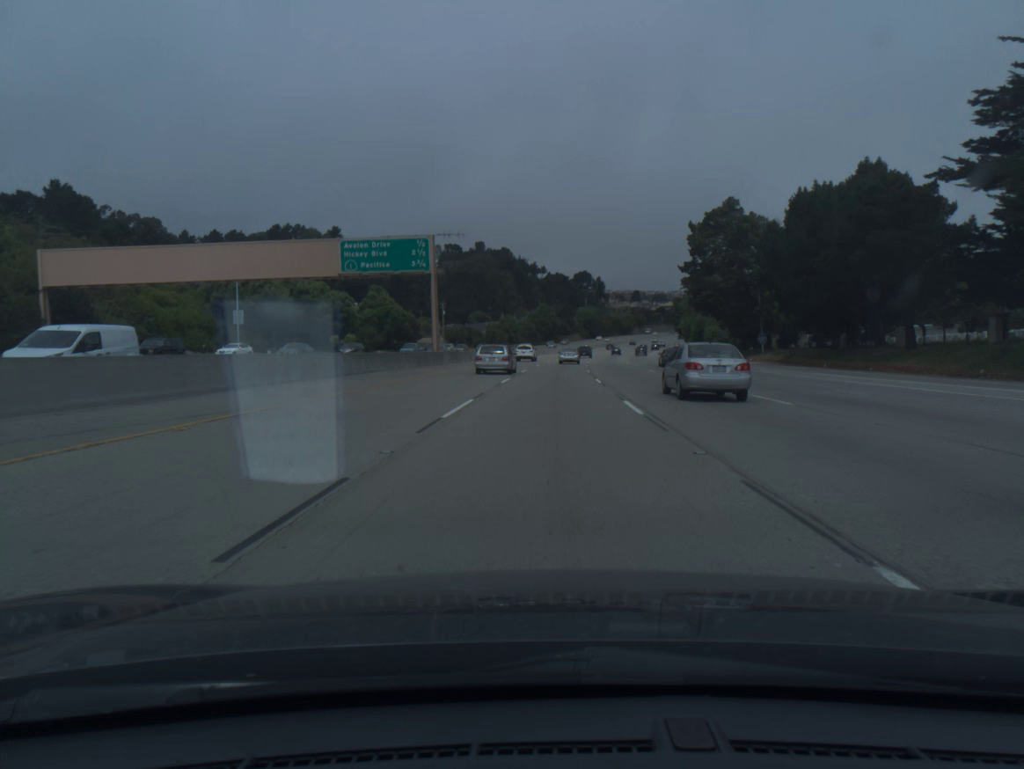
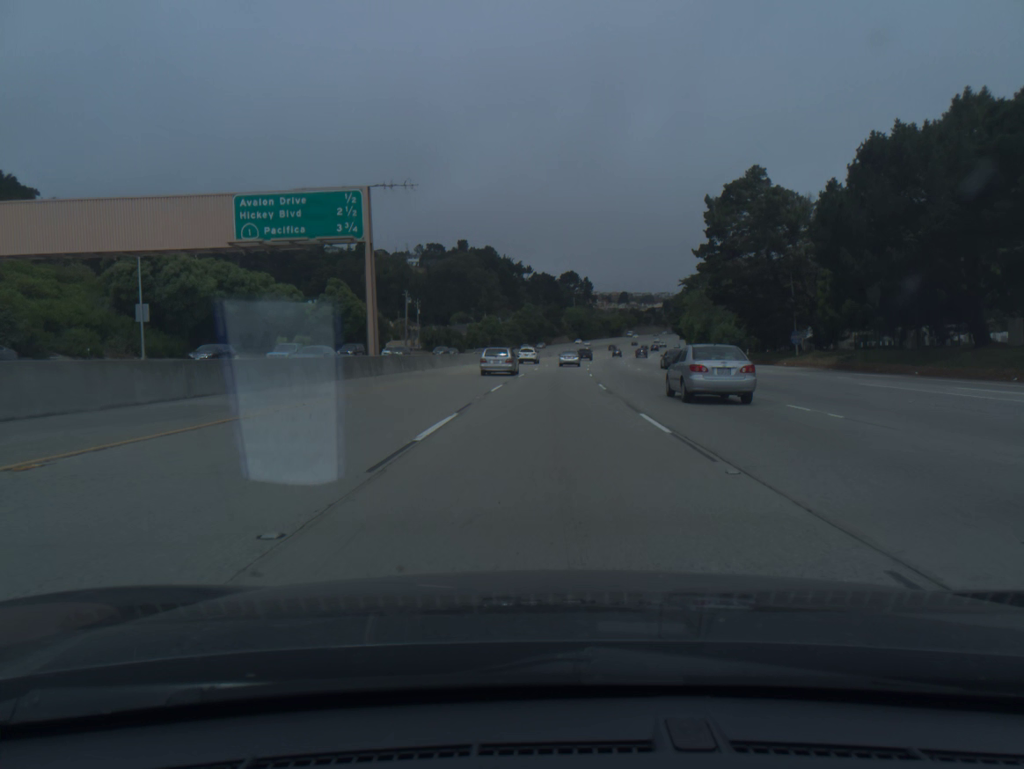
(+0.1, +17.9) m; +1°
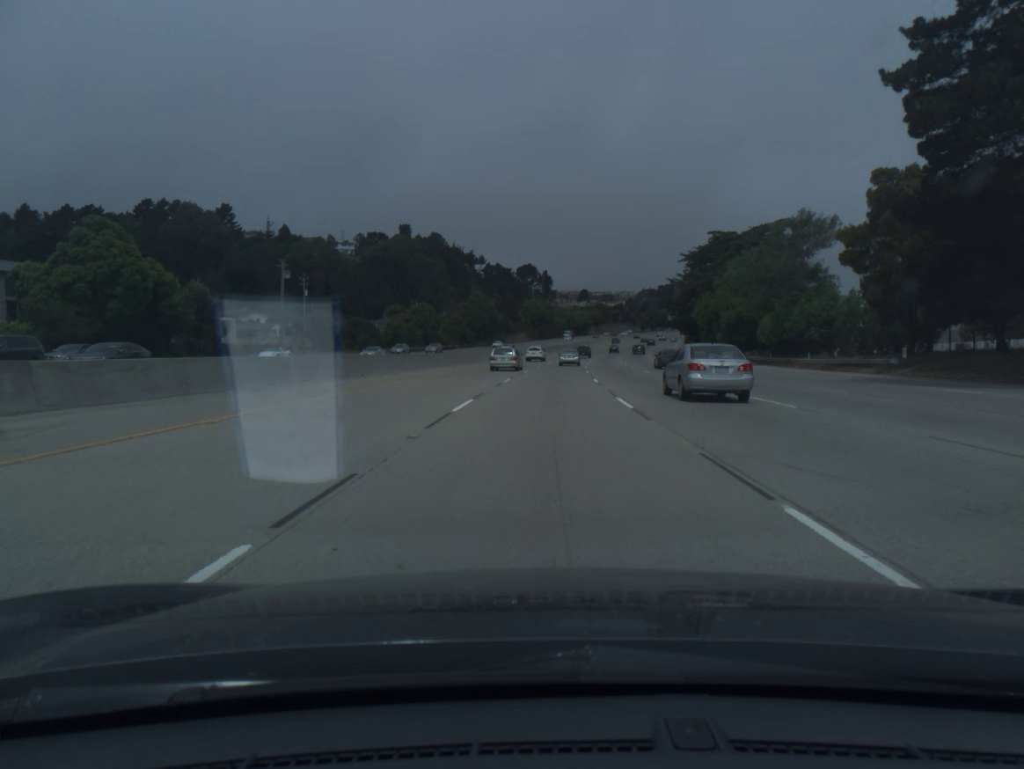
(+1.4, +53.5) m; +3°
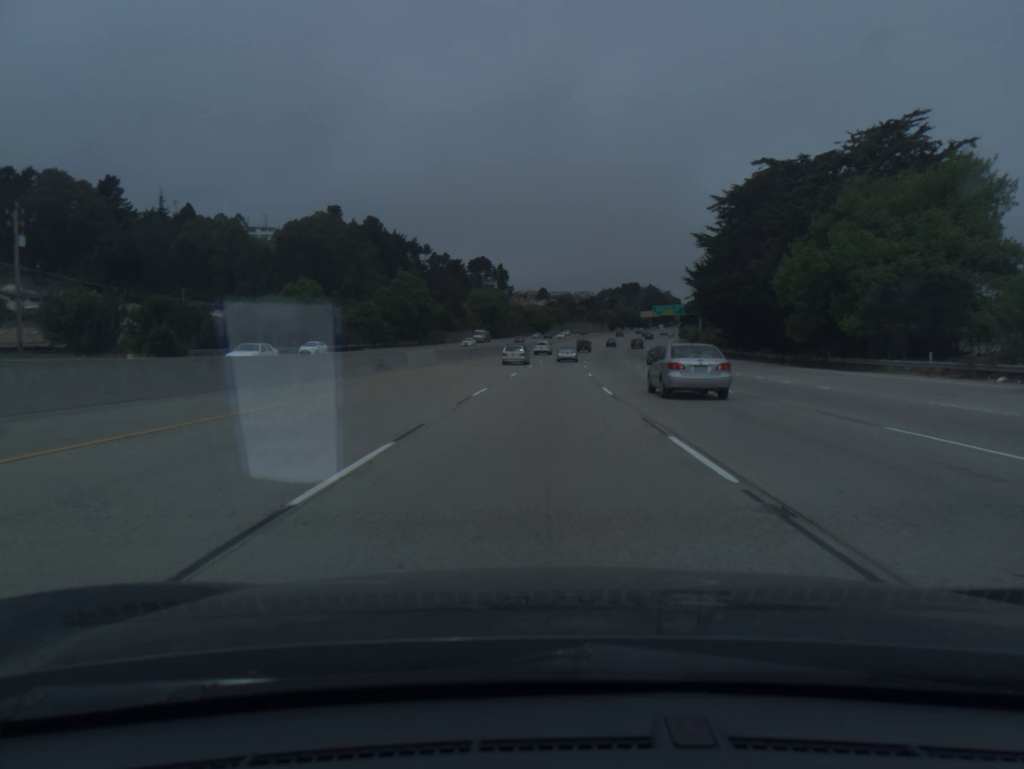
(+1.5, +53.3) m; +3°
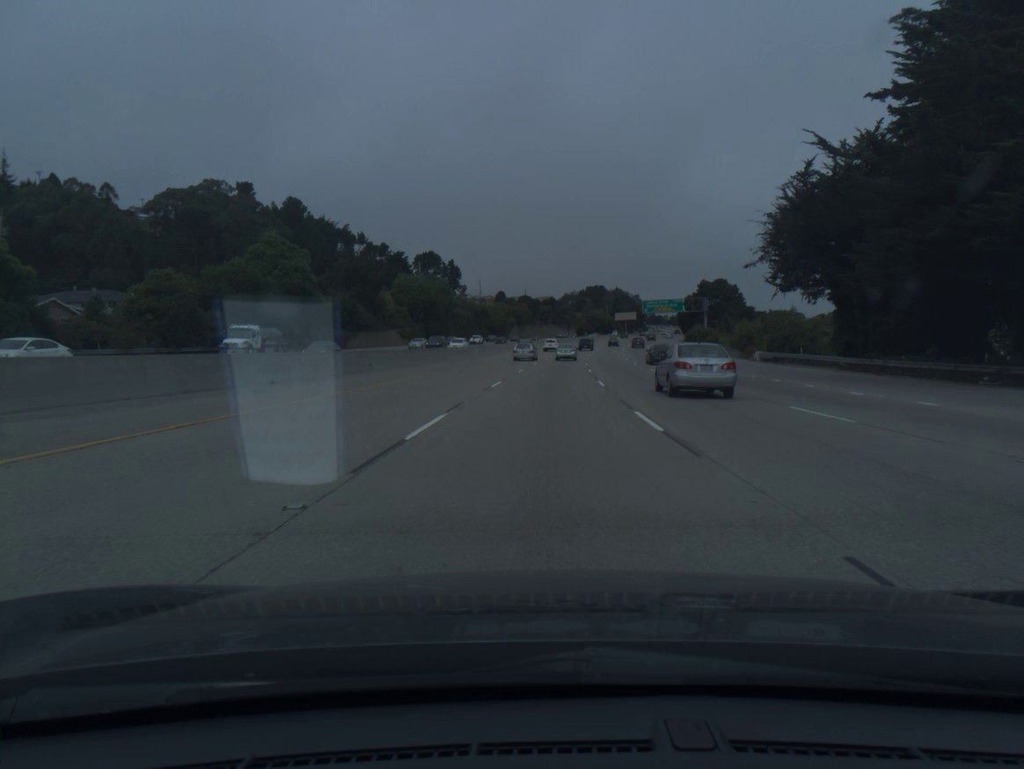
(+1.4, +53.3) m; +3°
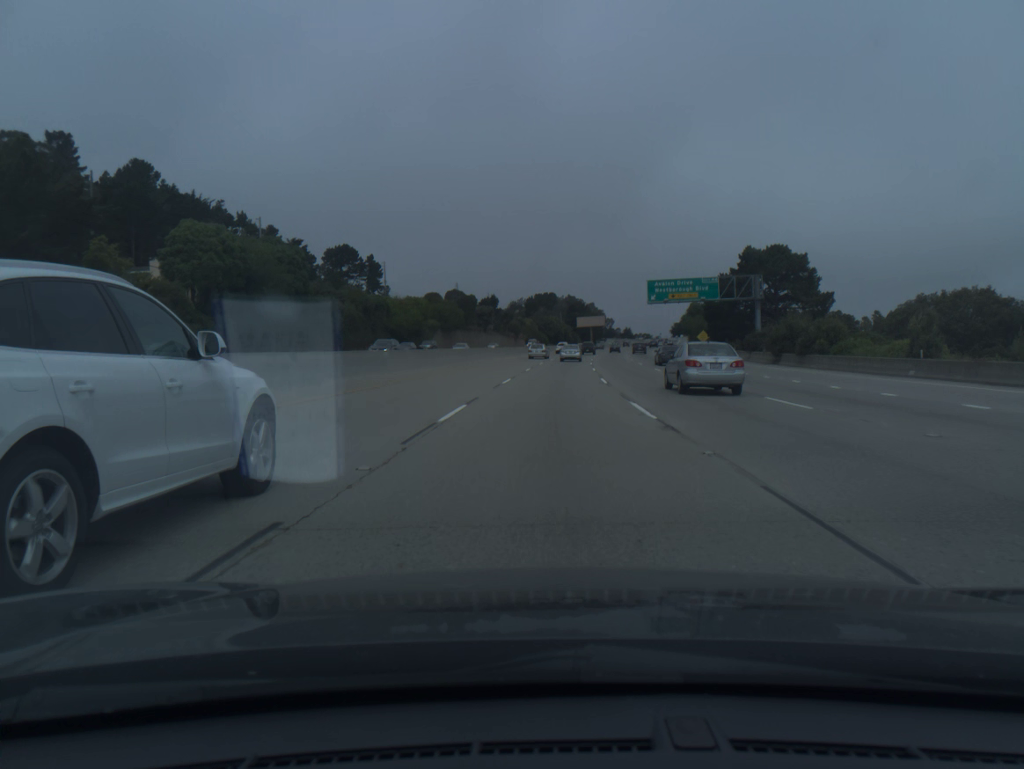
(+2.4, +70.7) m; +4°
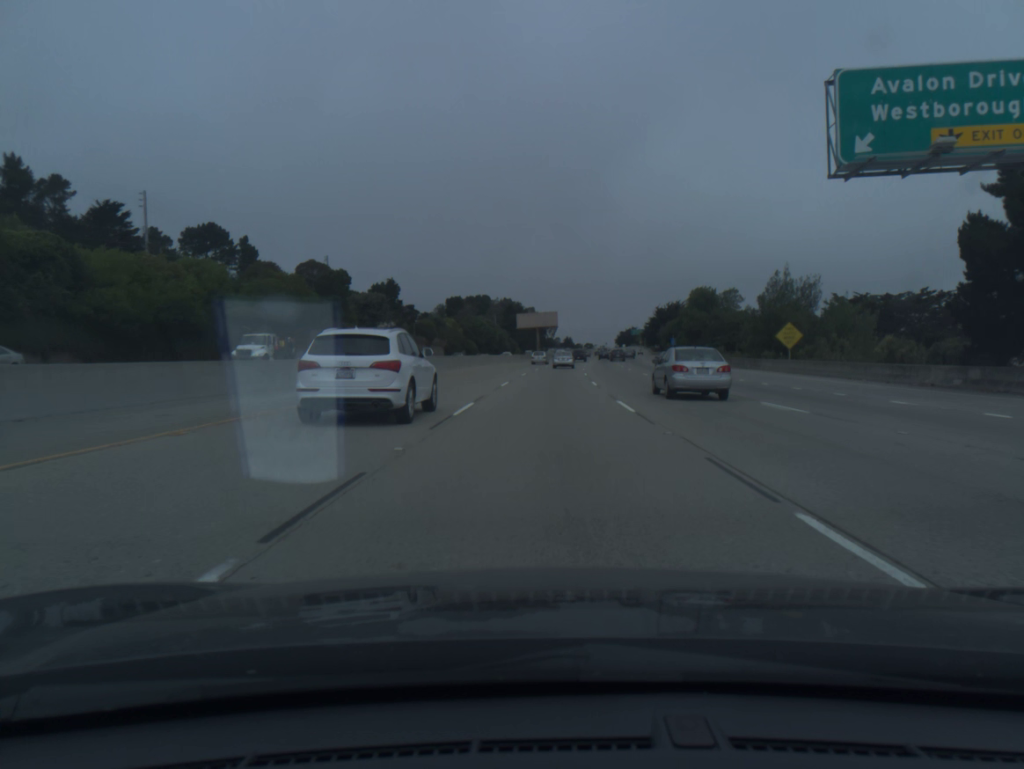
(+2.8, +70.5) m; +5°
